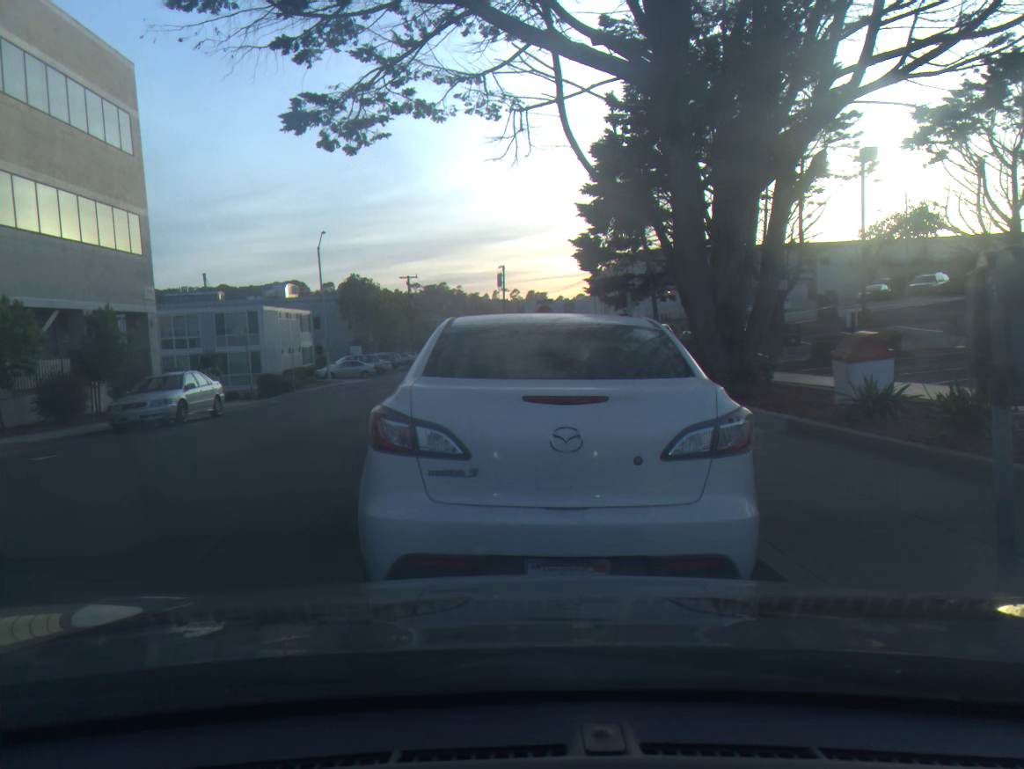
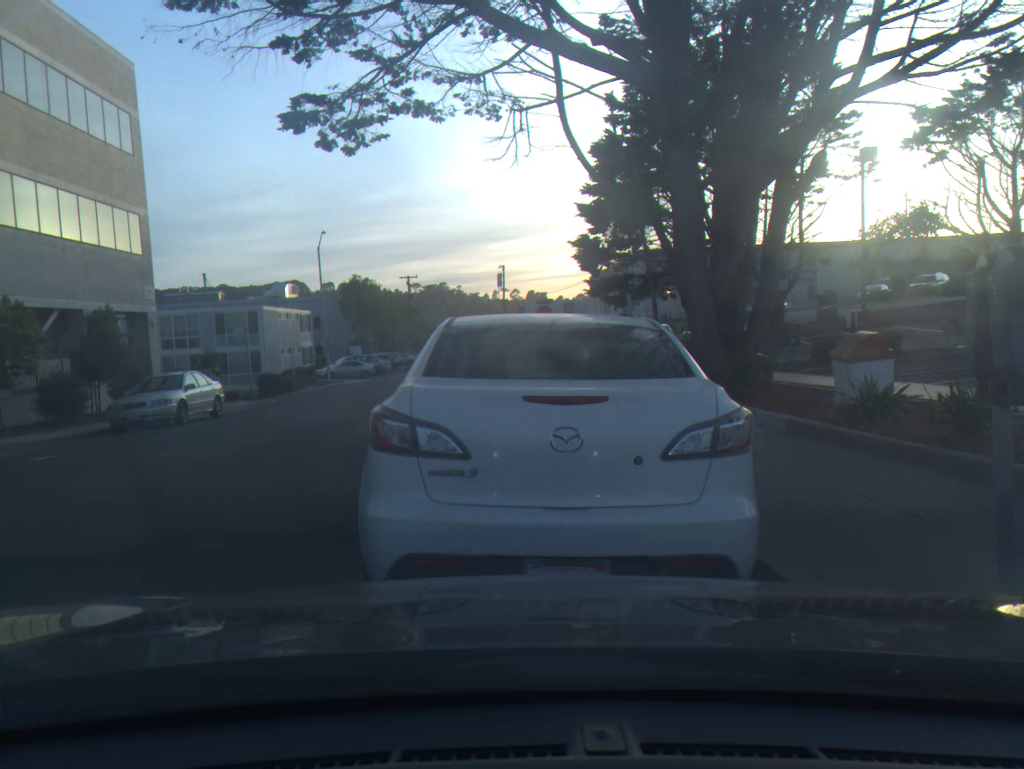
(0.0, 0.0) m; 0°
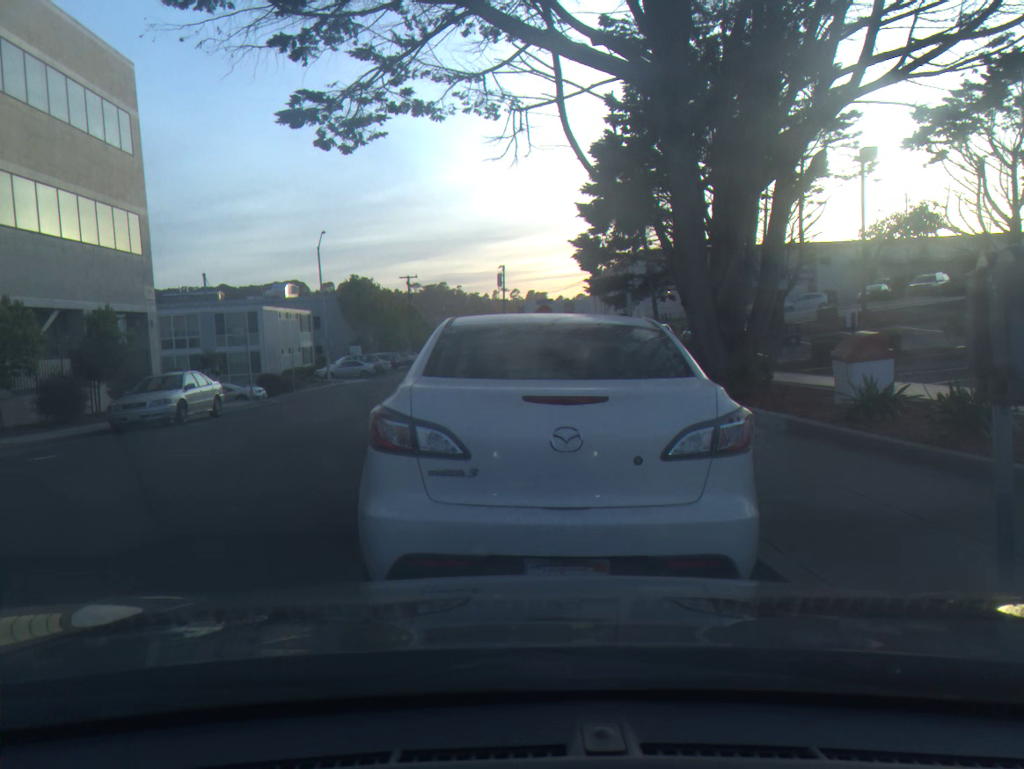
(0.0, 0.0) m; 0°
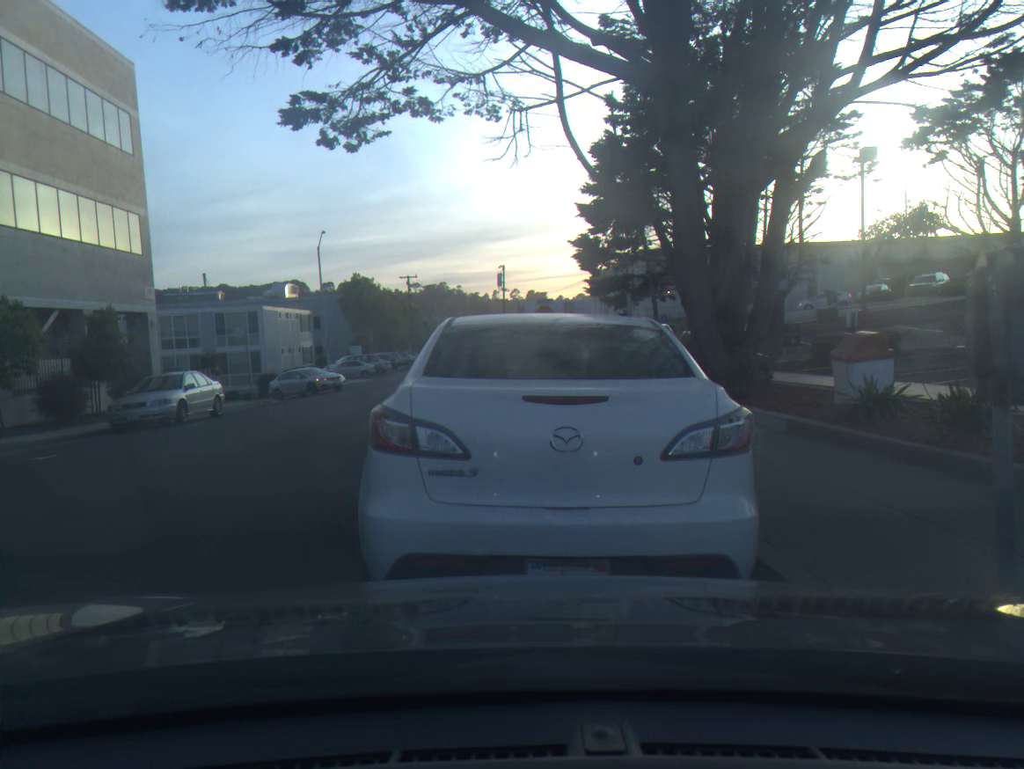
(0.0, 0.0) m; 0°
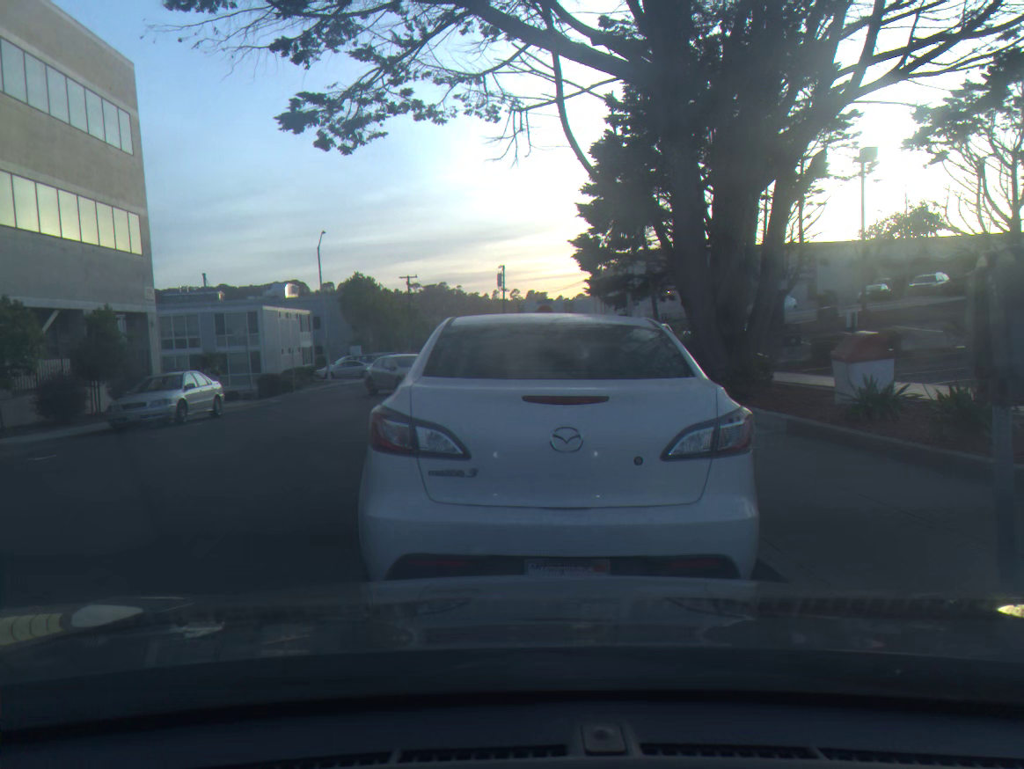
(0.0, 0.0) m; 0°
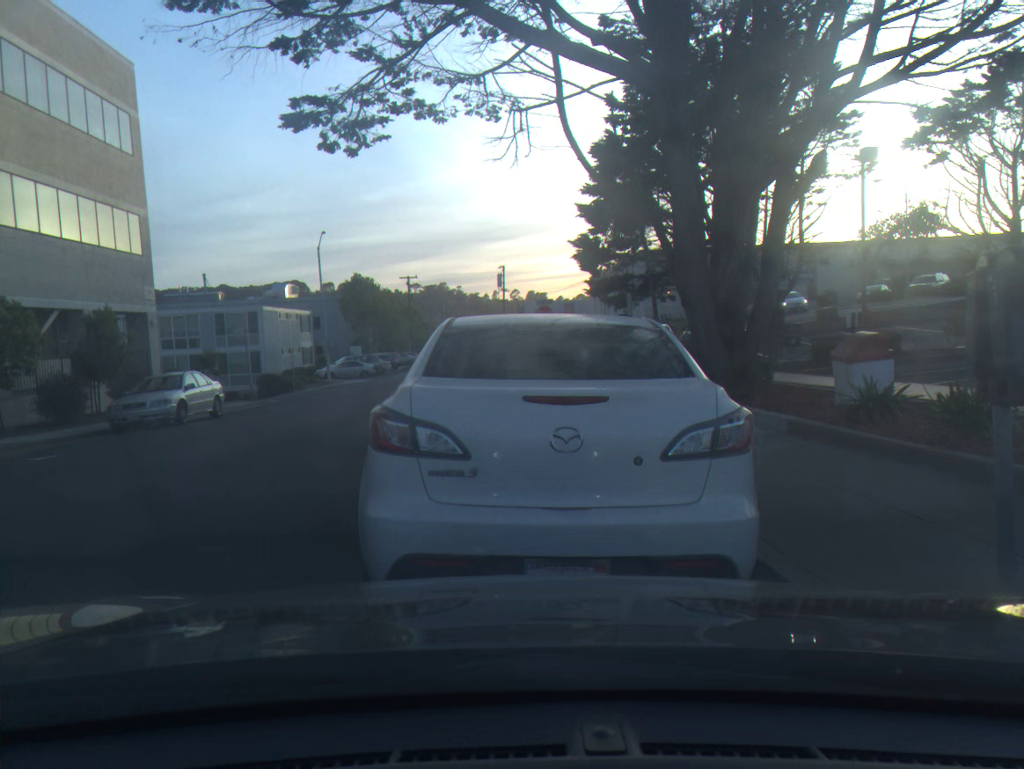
(0.0, 0.0) m; 0°
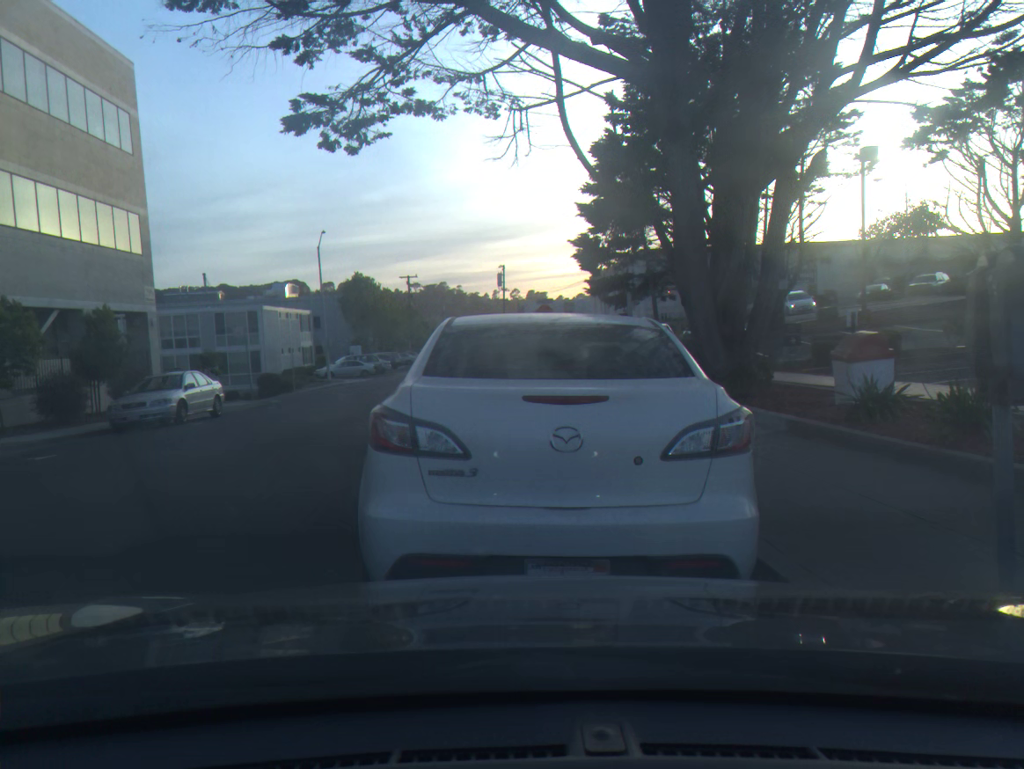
(0.0, 0.0) m; 0°
